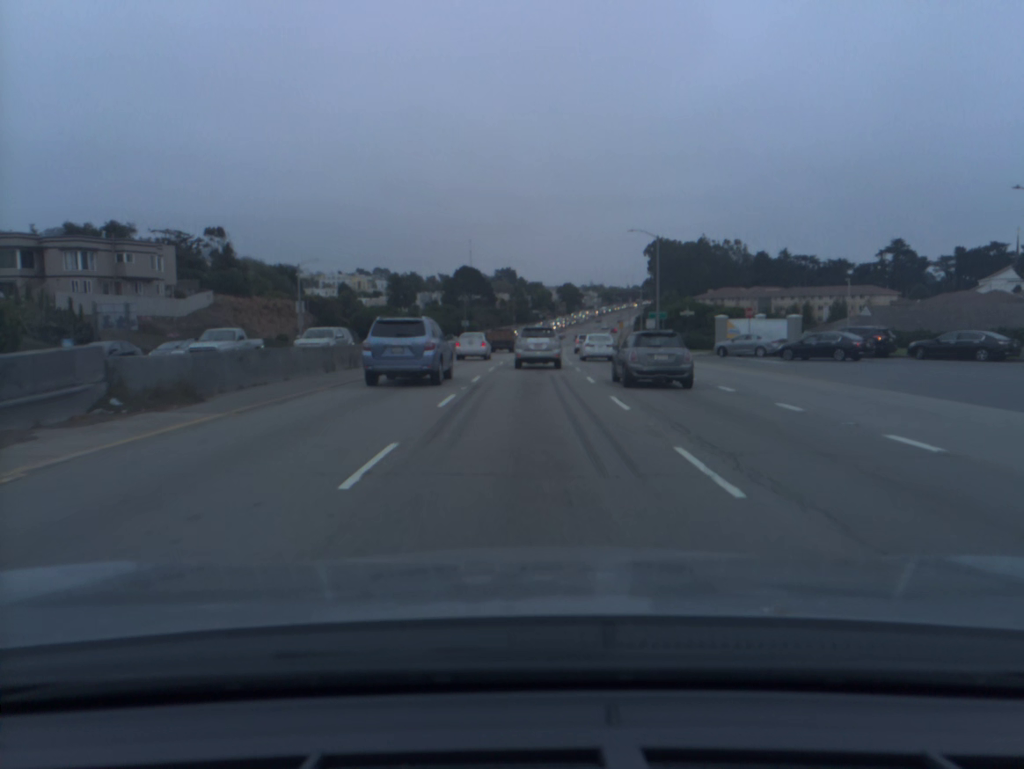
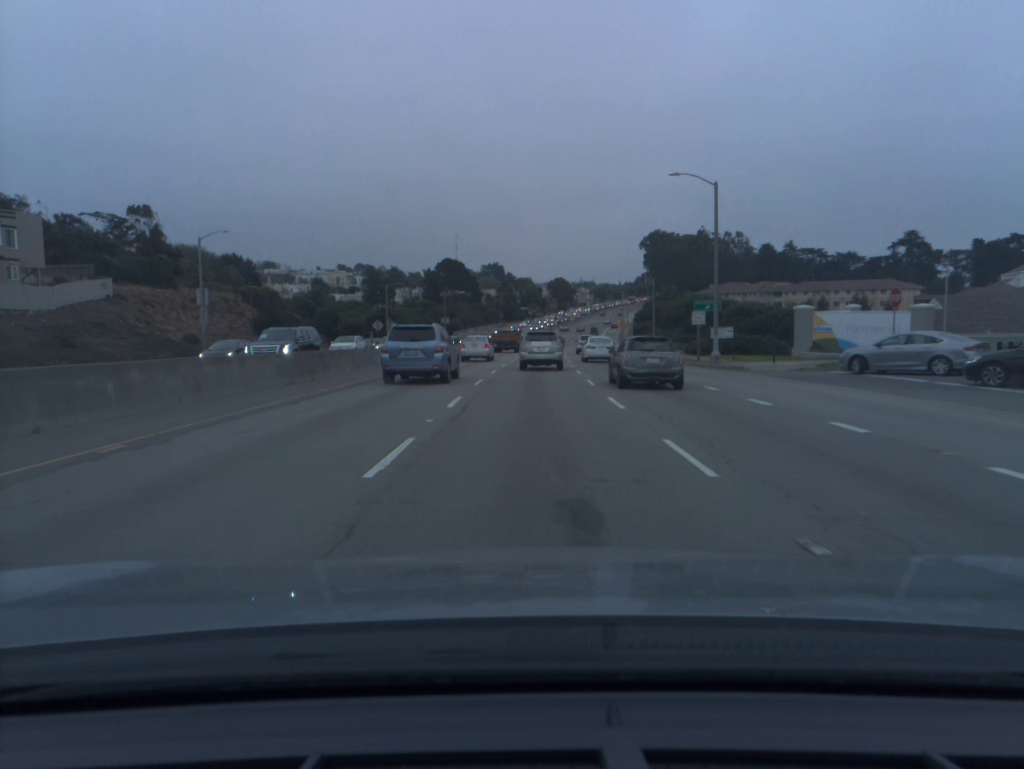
(+0.1, +21.1) m; +1°
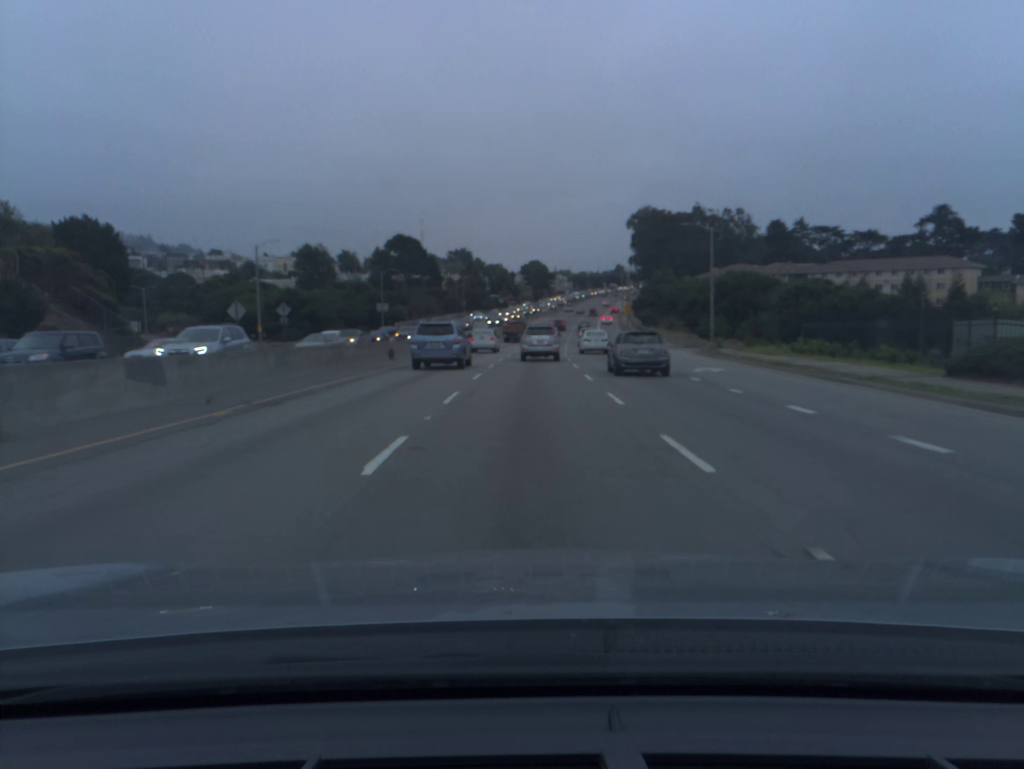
(+0.8, +44.0) m; +2°
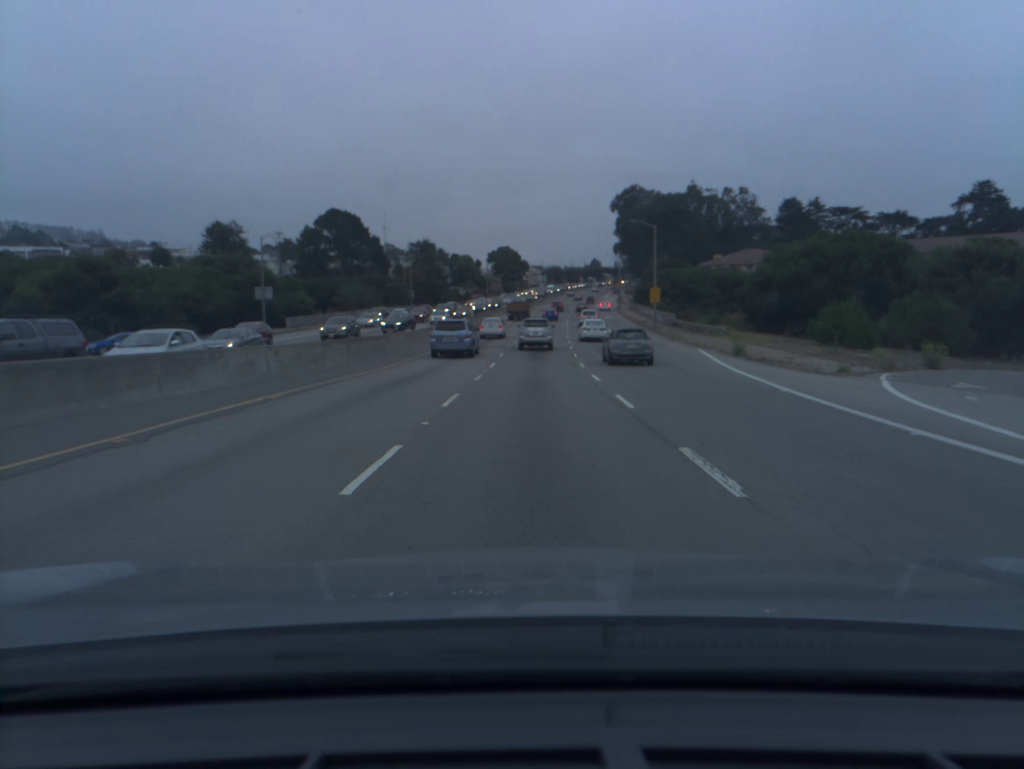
(+0.7, +45.5) m; +2°
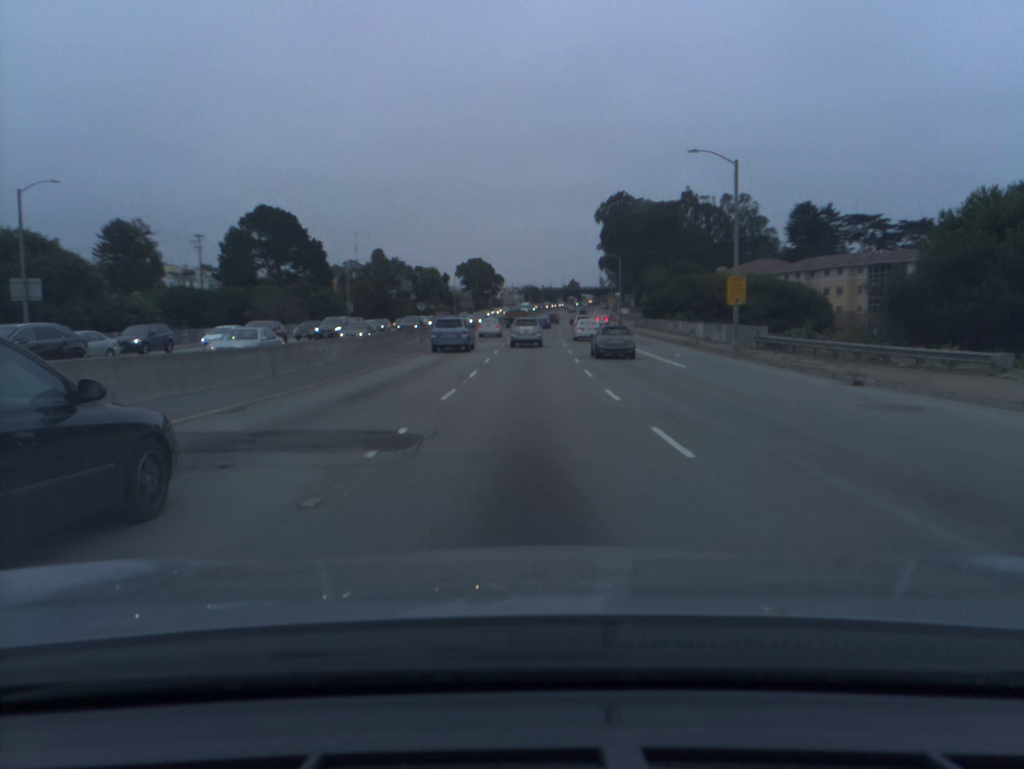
(+0.6, +35.0) m; +2°
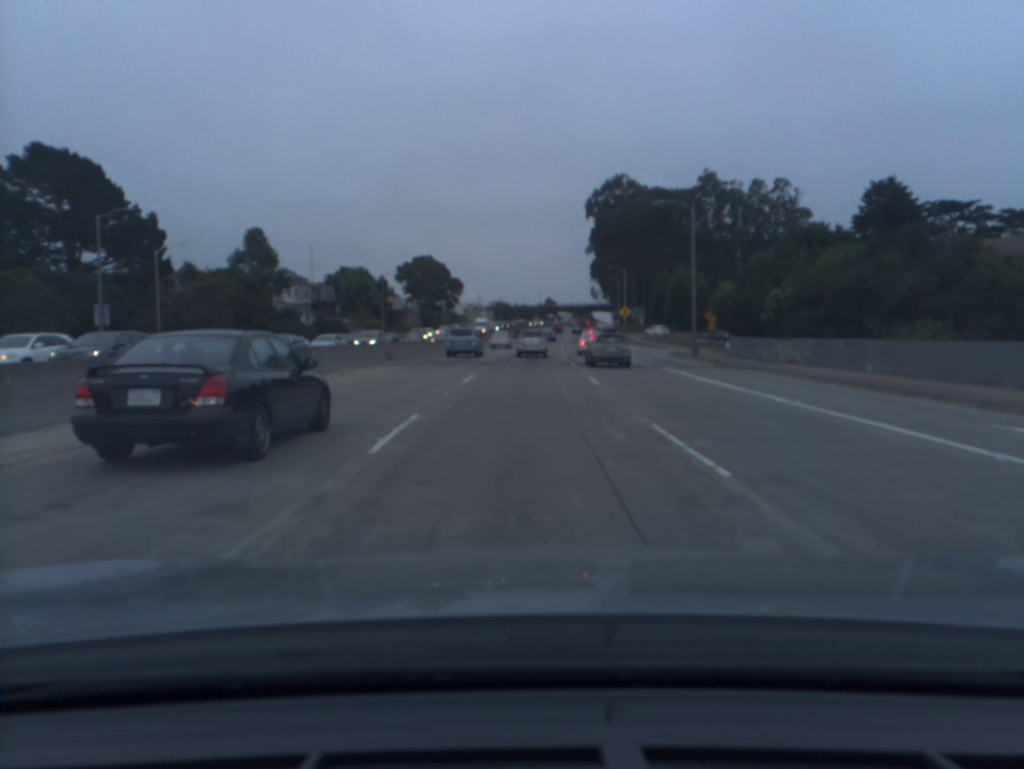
(+1.2, +59.5) m; +2°
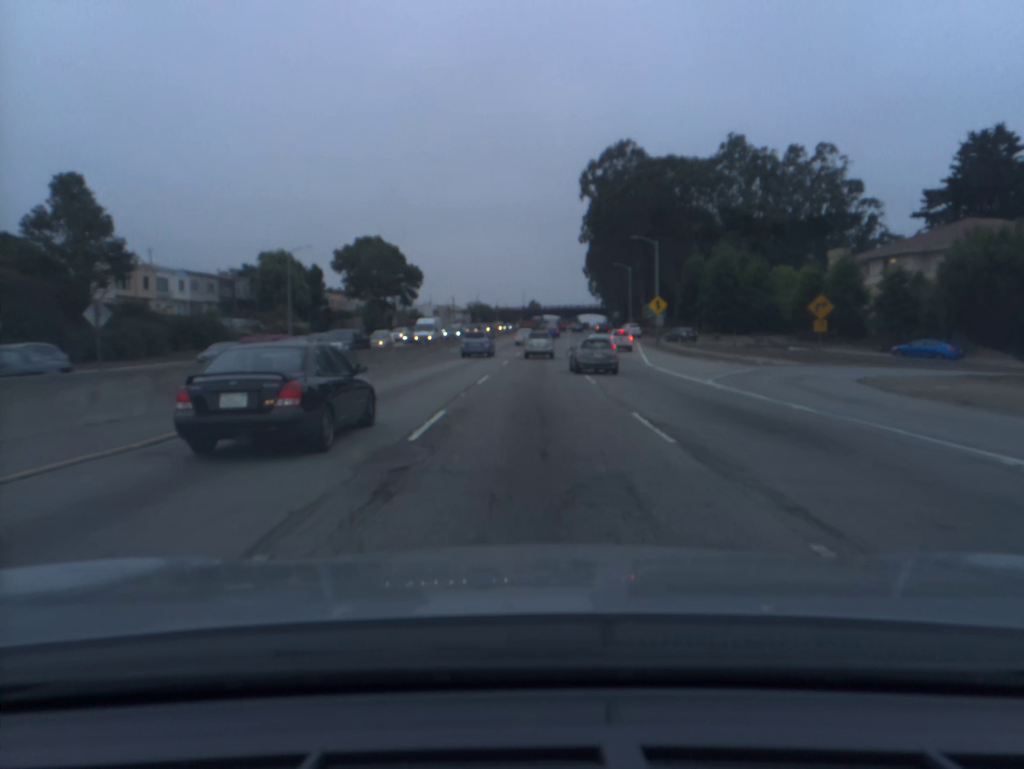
(+0.4, +36.5) m; +2°
